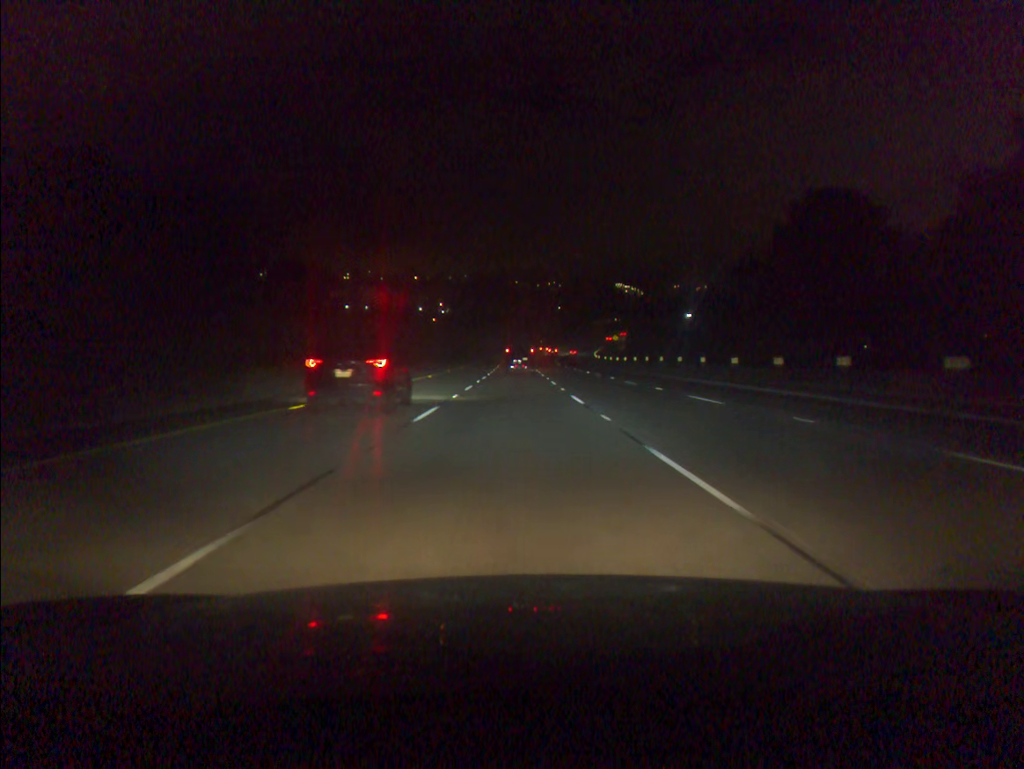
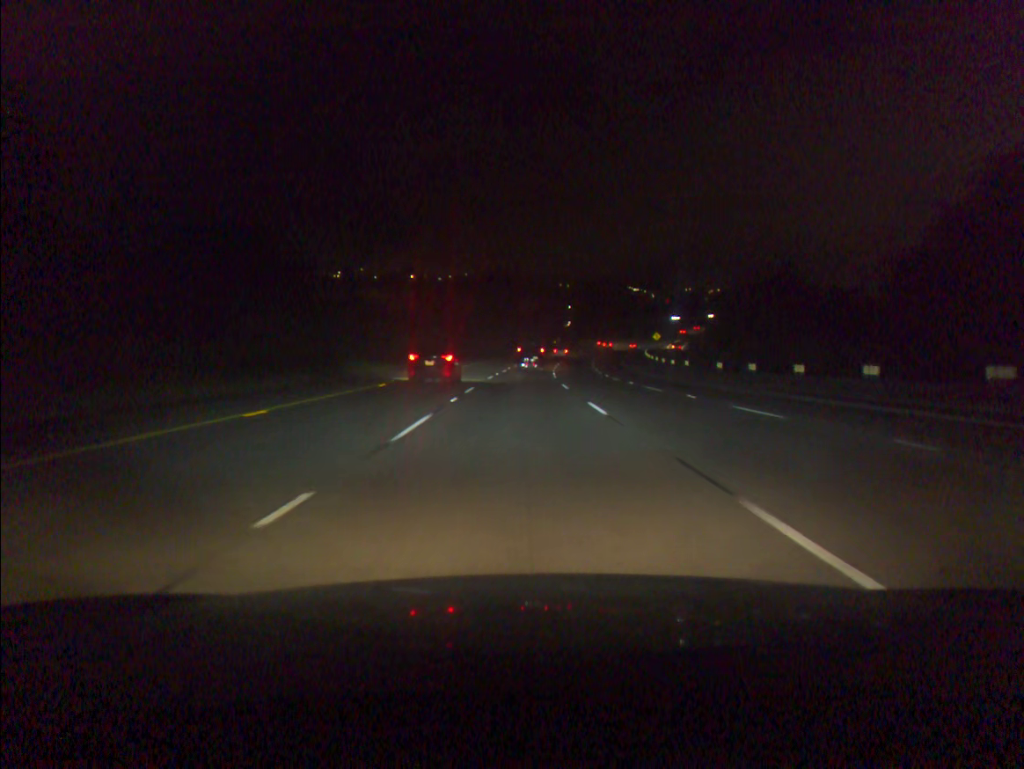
(-0.4, +62.2) m; 0°
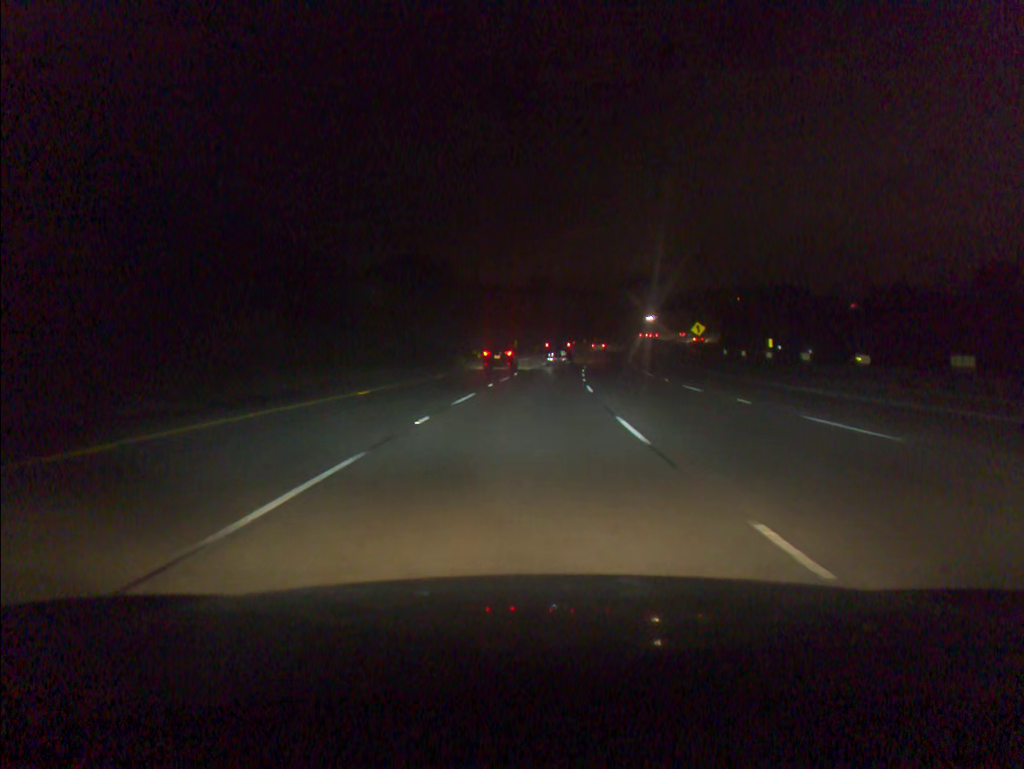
(+2.2, +78.6) m; +4°
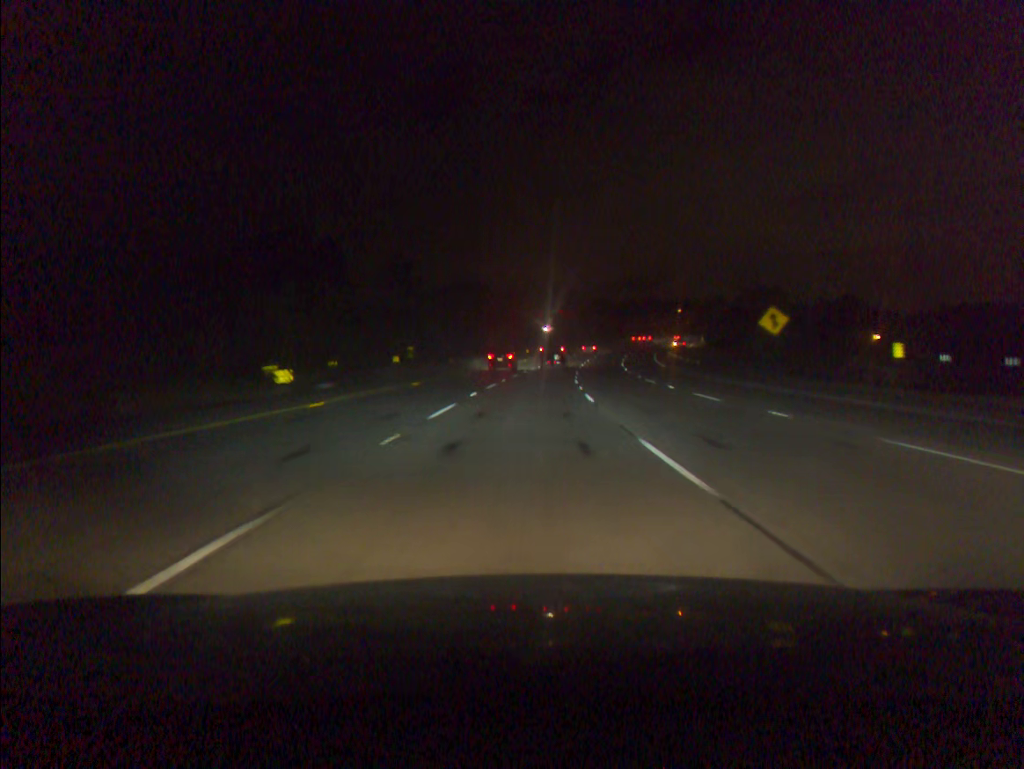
(+2.1, +47.6) m; +5°
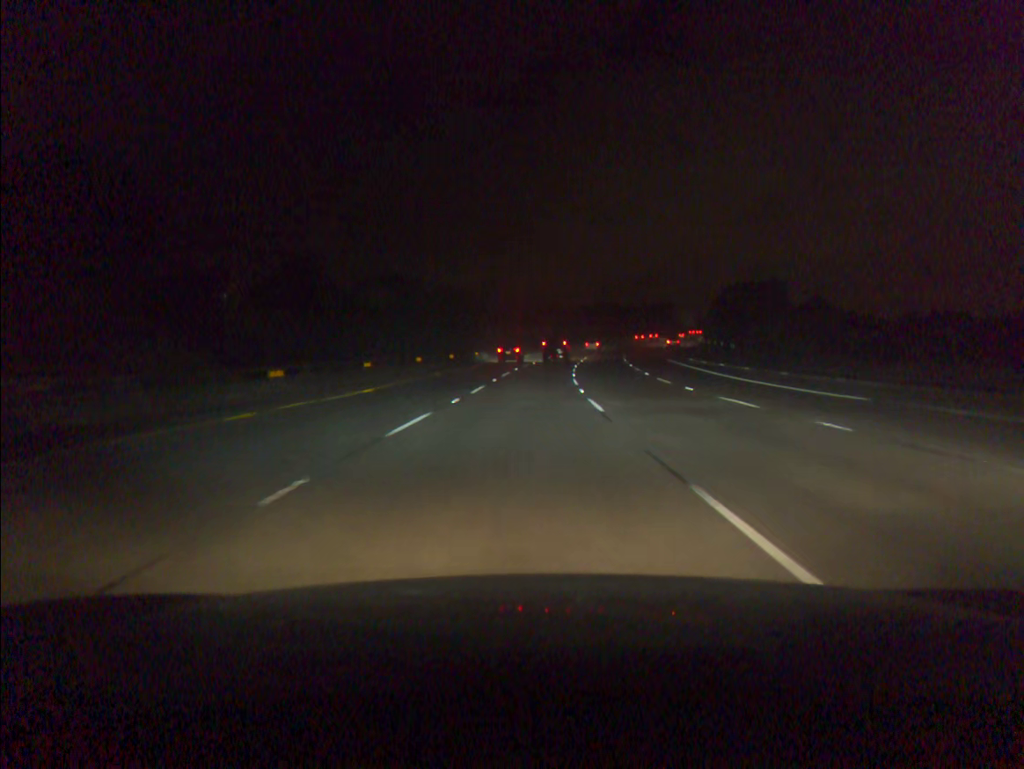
(+1.9, +48.0) m; +4°
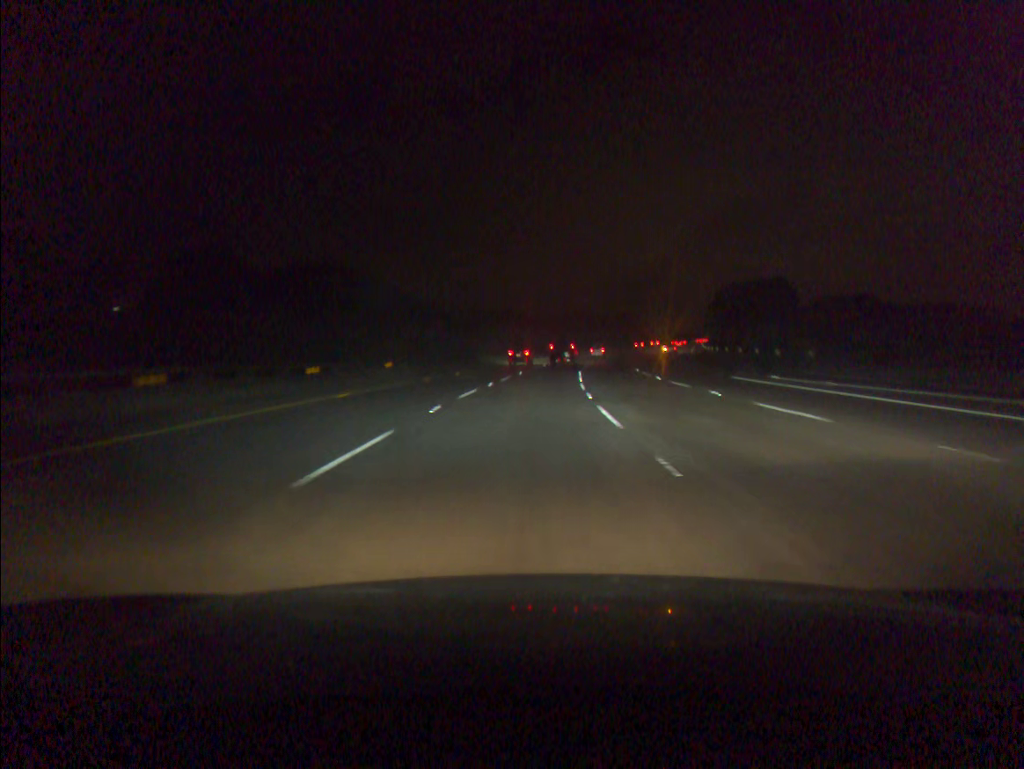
(+0.8, +32.2) m; +3°
